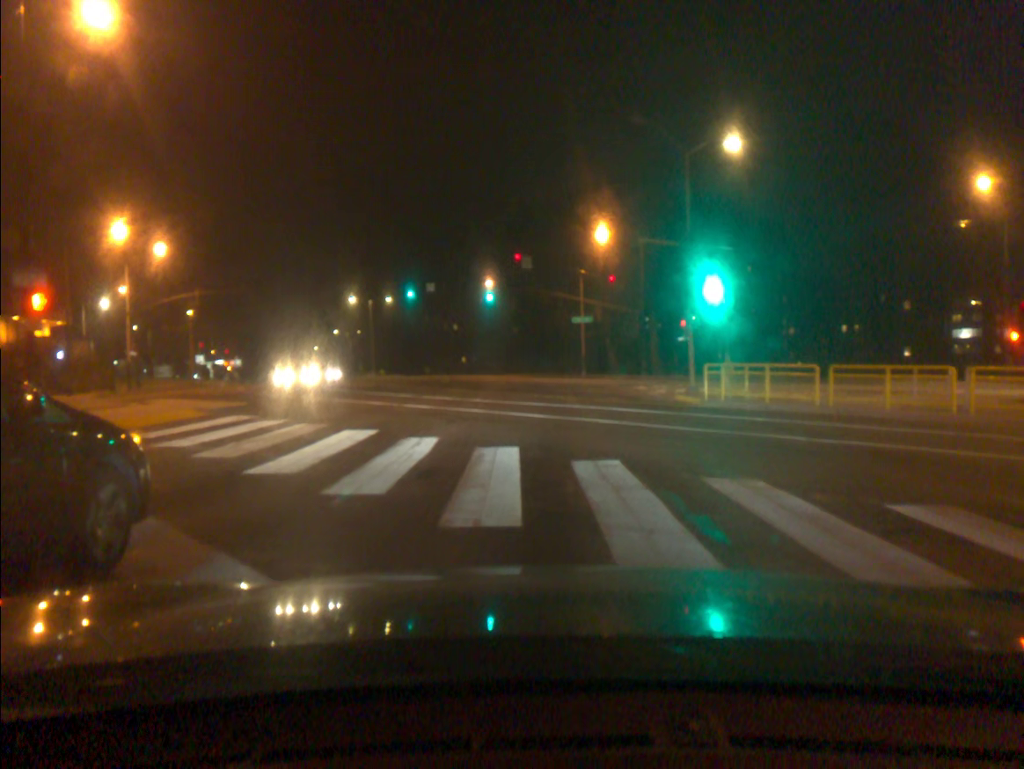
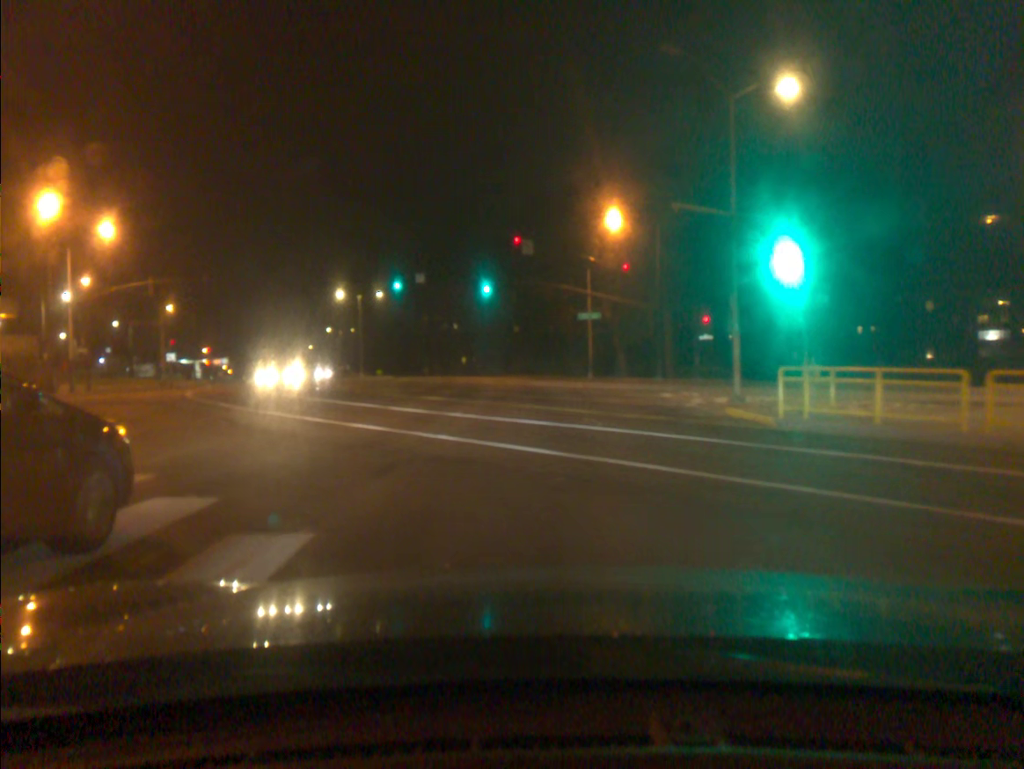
(0.0, +6.9) m; 0°
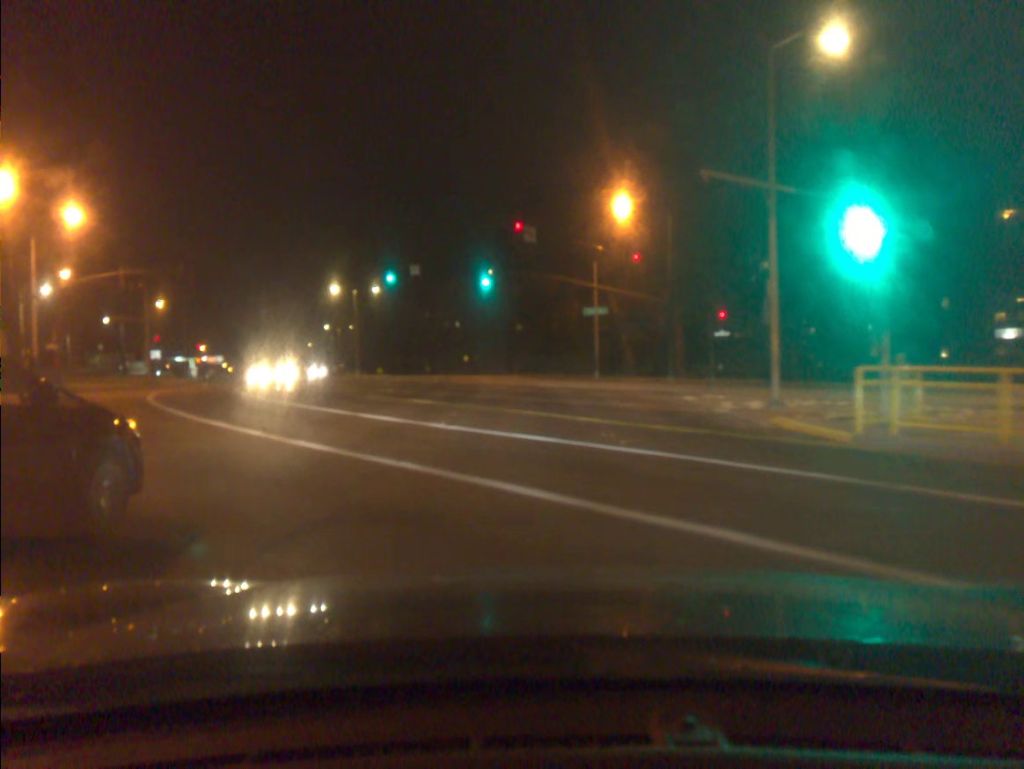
(0.0, +3.8) m; 0°
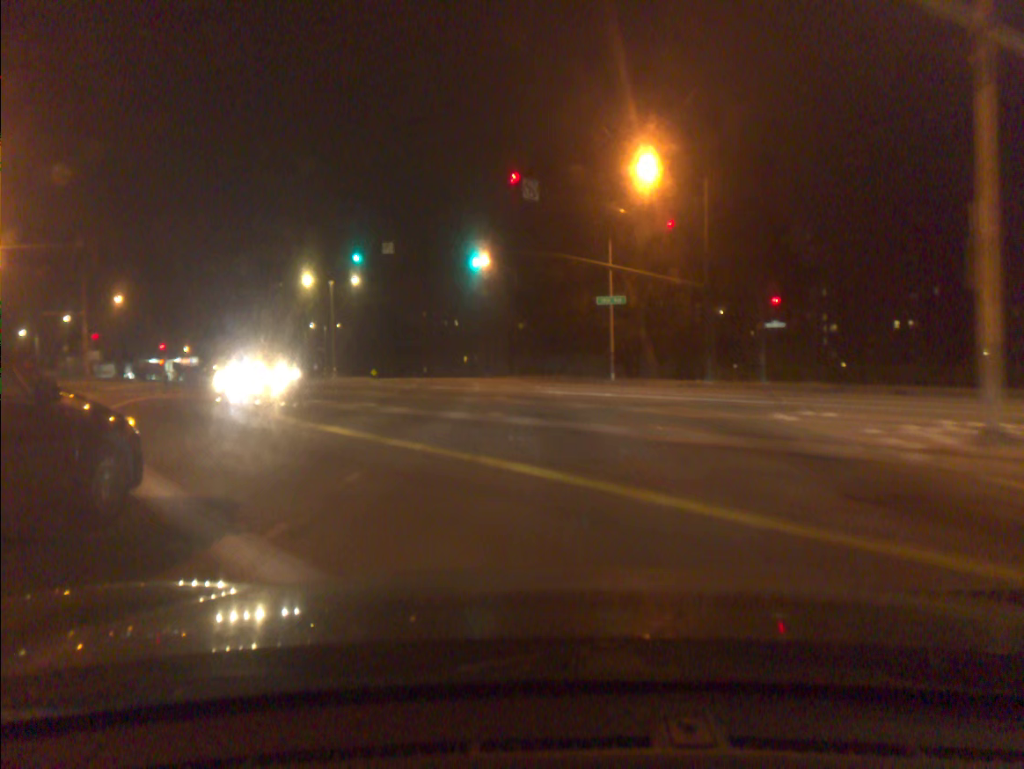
(0.0, +9.9) m; 0°
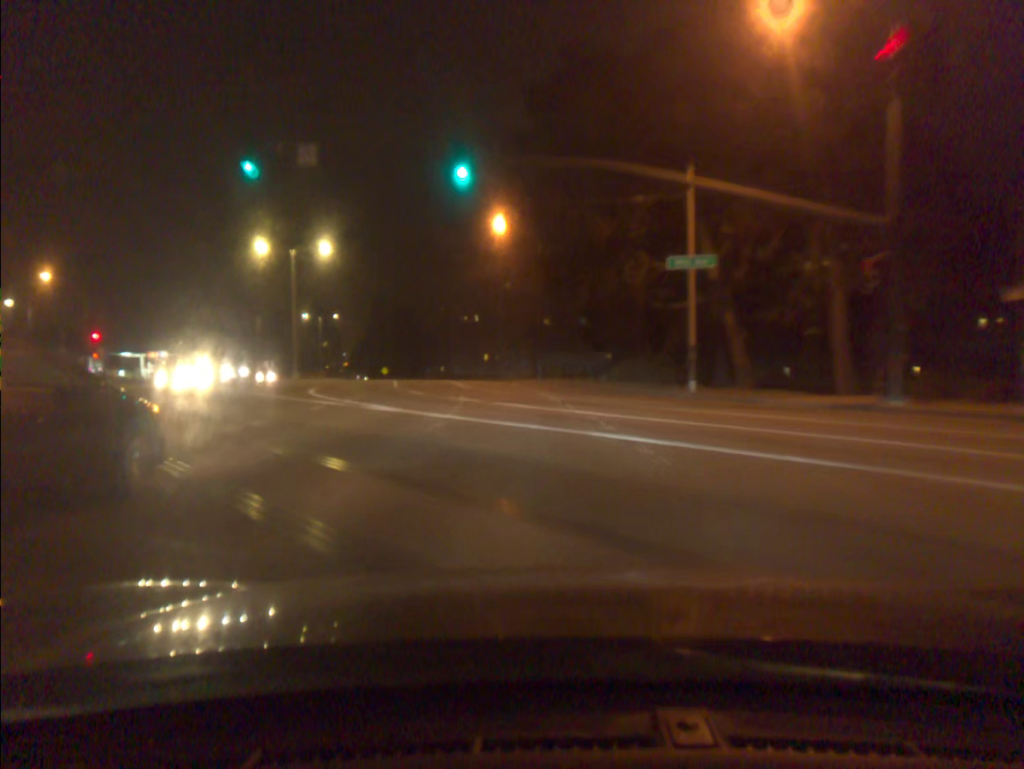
(-0.3, +19.0) m; -2°
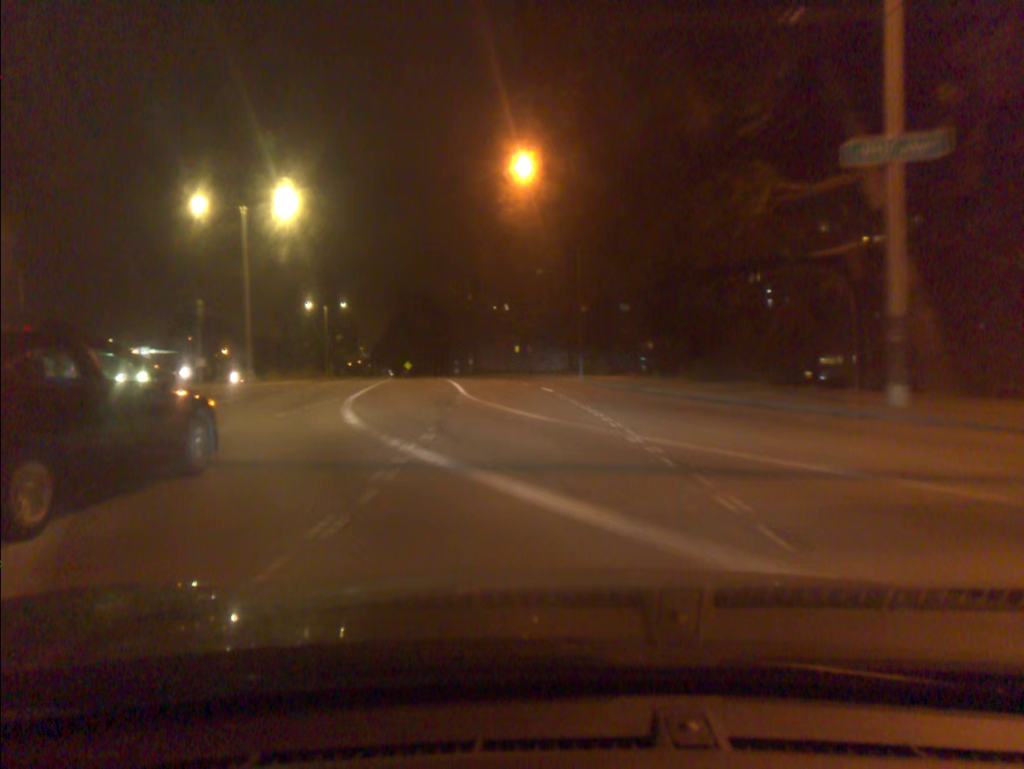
(-0.3, +15.0) m; -2°
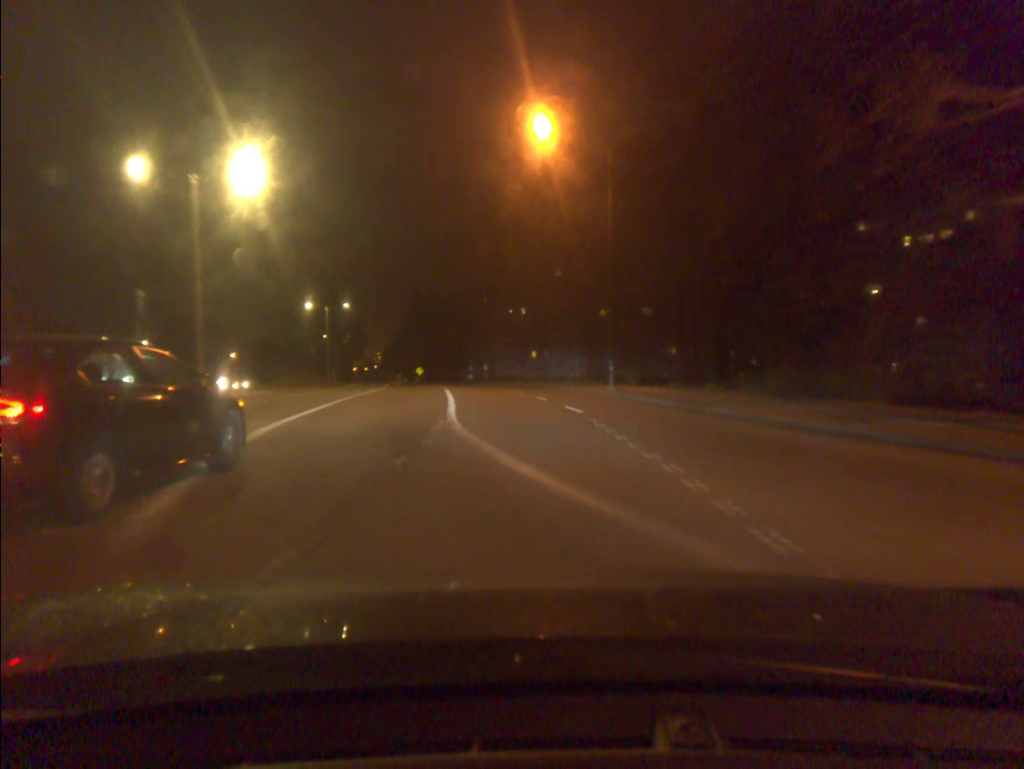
(-0.1, +8.1) m; -1°
